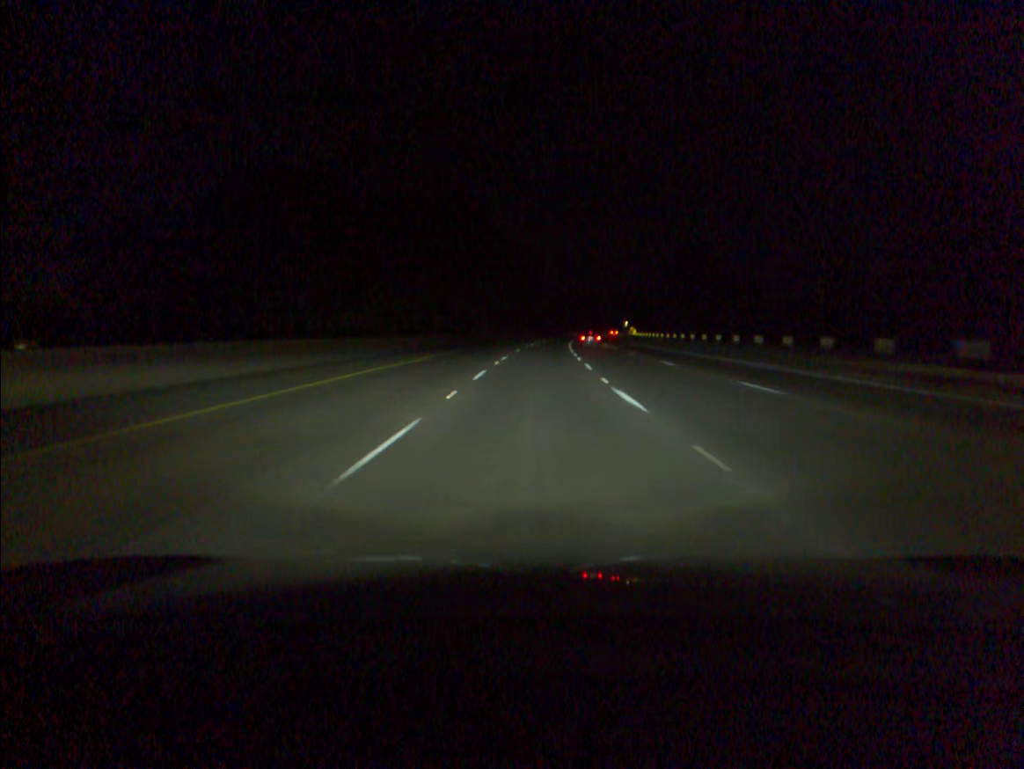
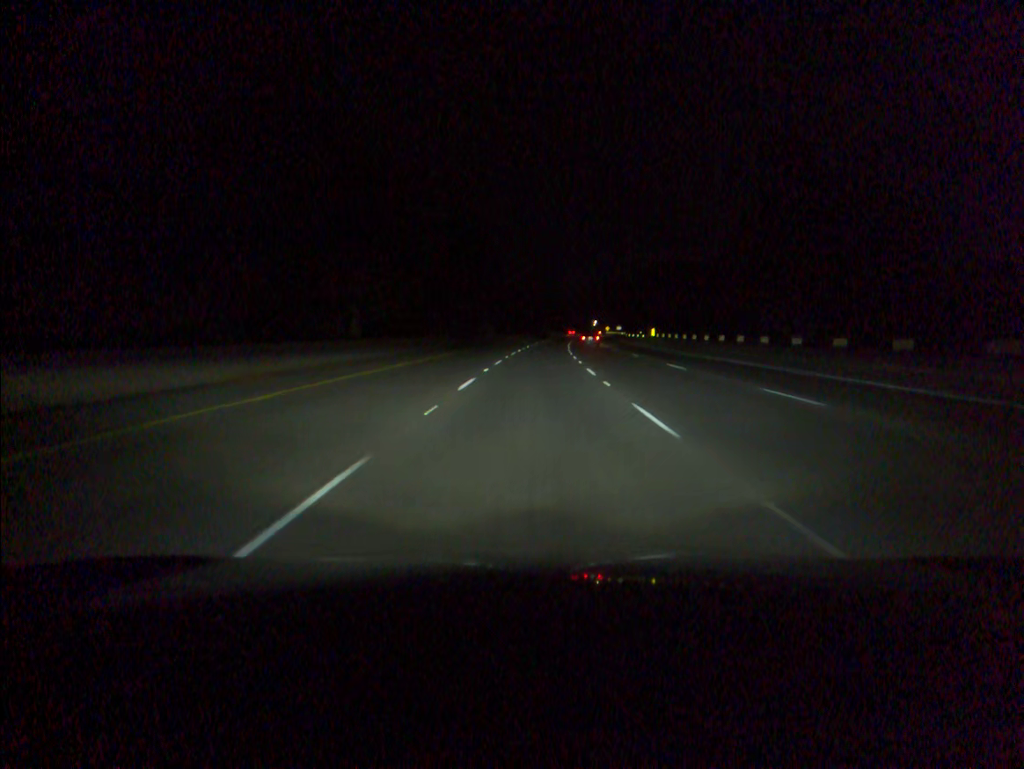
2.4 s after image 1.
(+2.1, +76.1) m; +3°
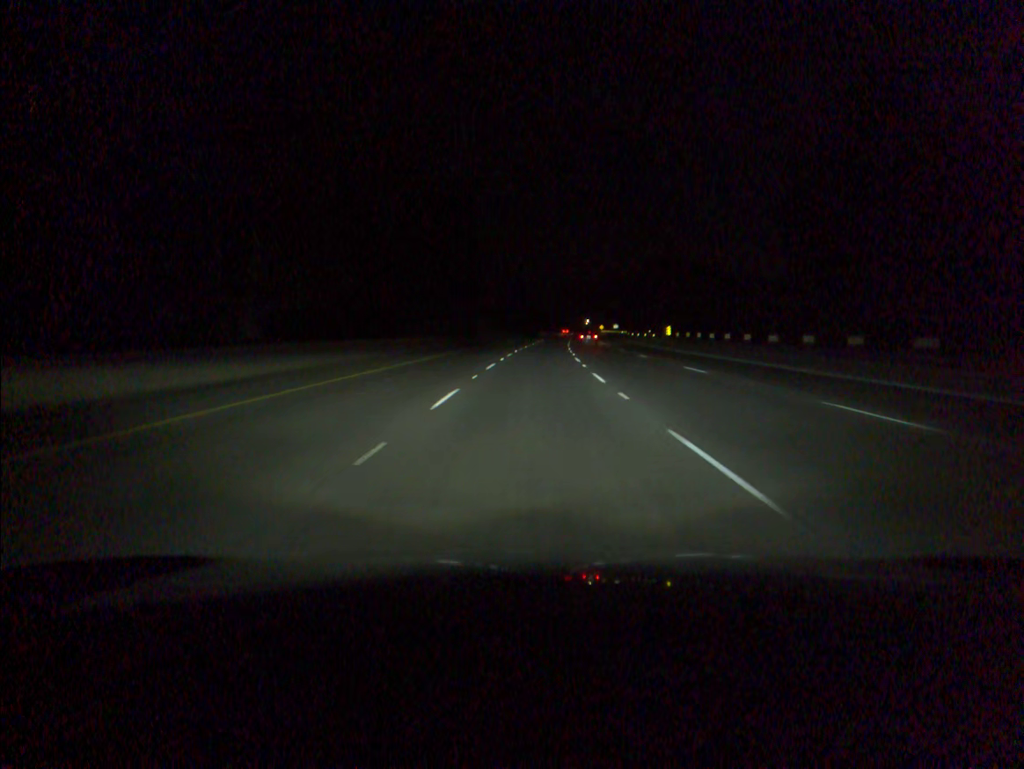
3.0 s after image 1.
(+0.1, +18.9) m; +1°
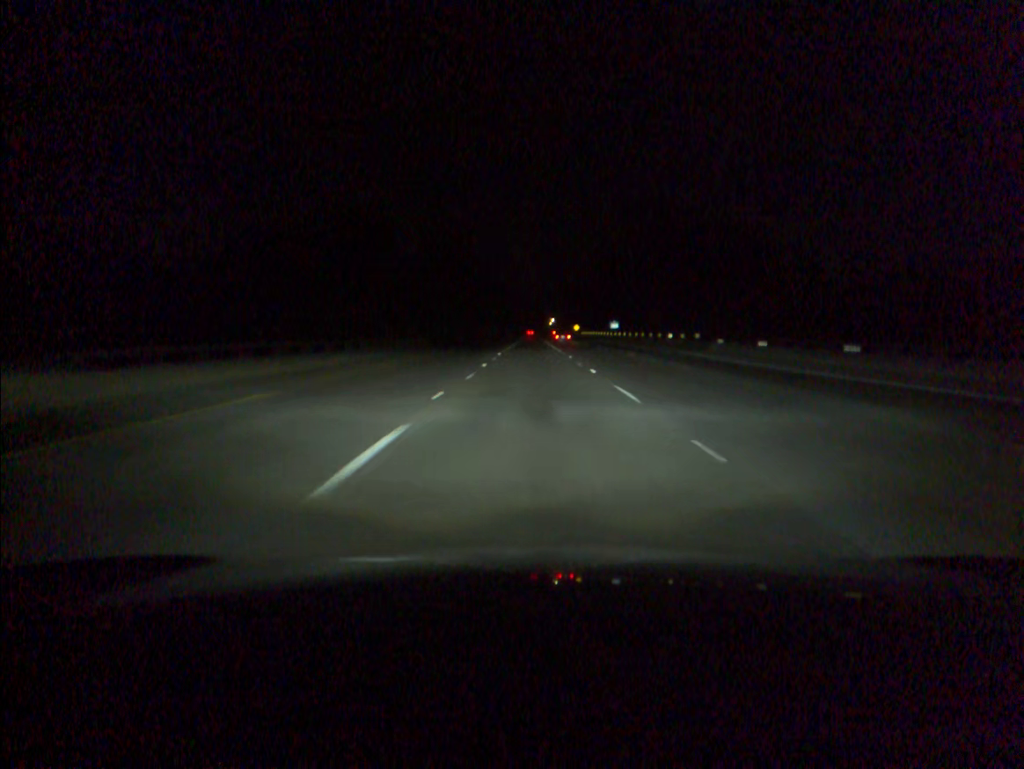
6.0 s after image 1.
(+2.8, +94.5) m; +3°
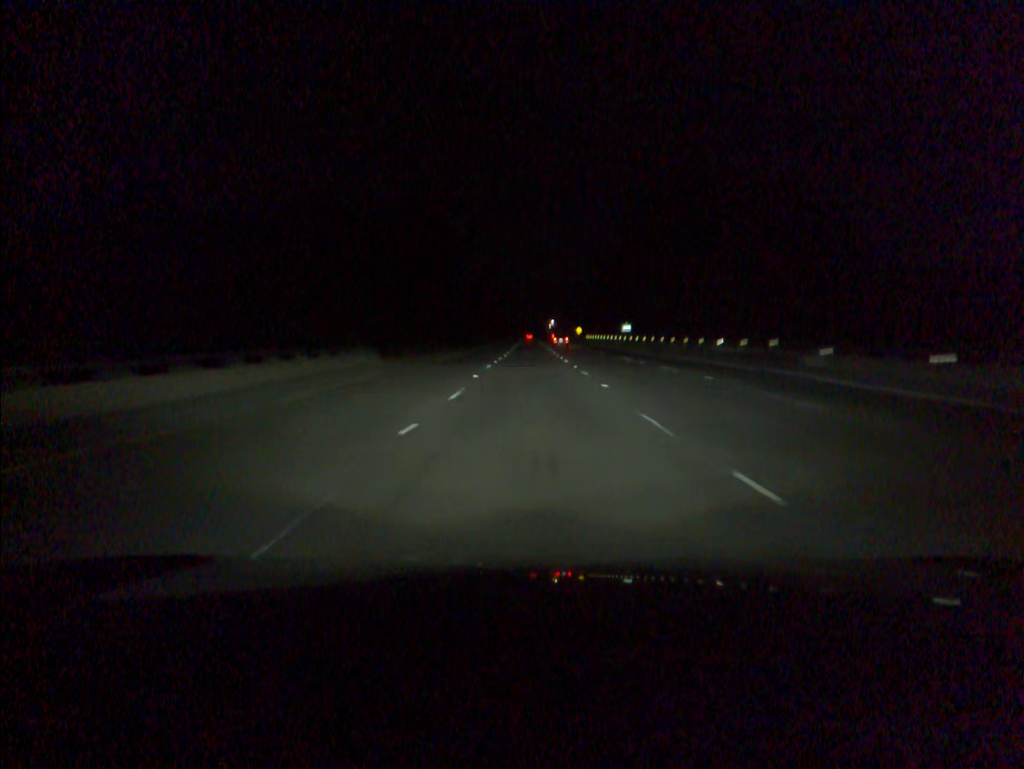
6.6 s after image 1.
(0.0, +19.0) m; 0°
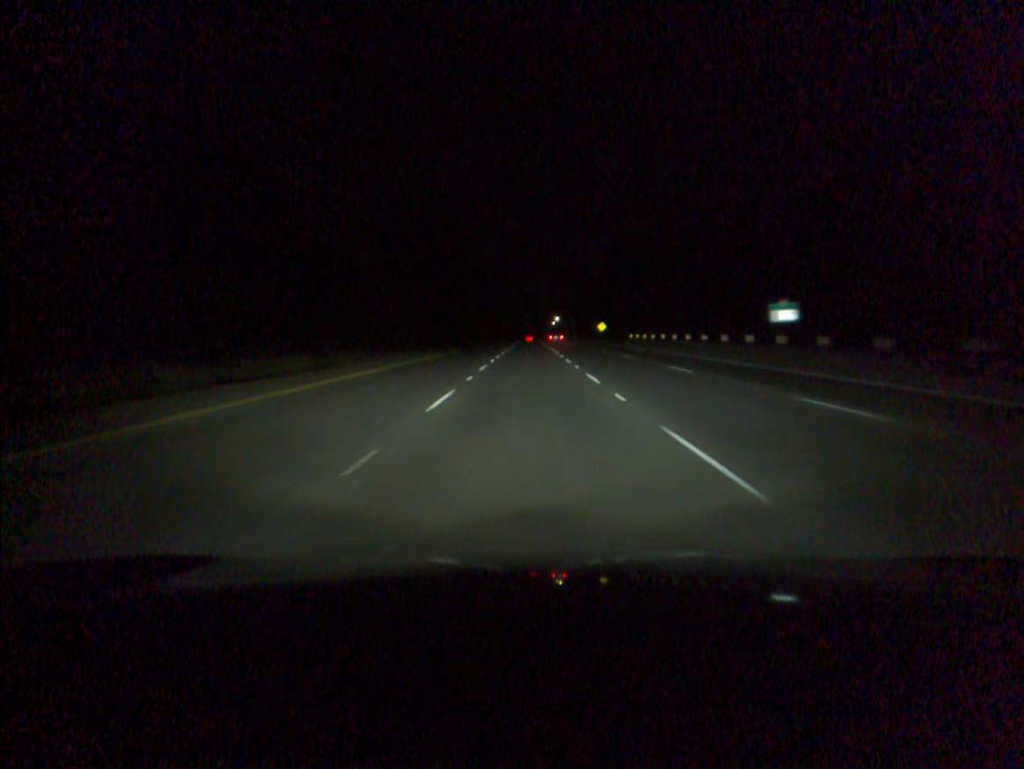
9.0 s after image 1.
(+0.1, +76.0) m; 0°
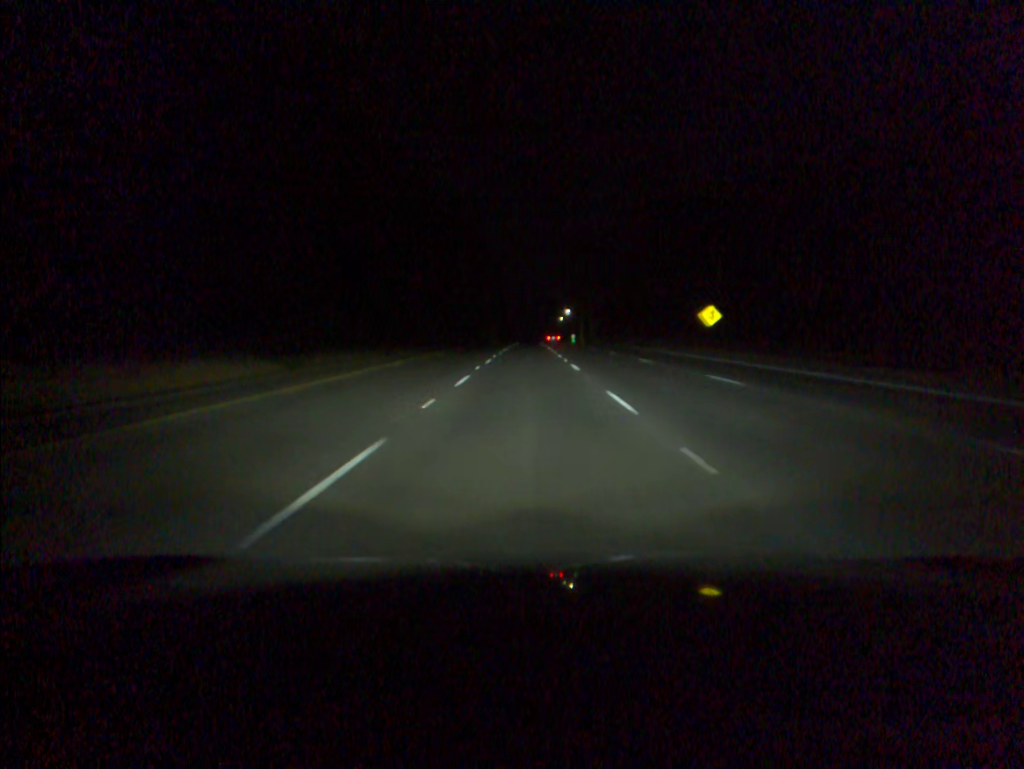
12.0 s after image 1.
(+0.1, +95.4) m; 0°
